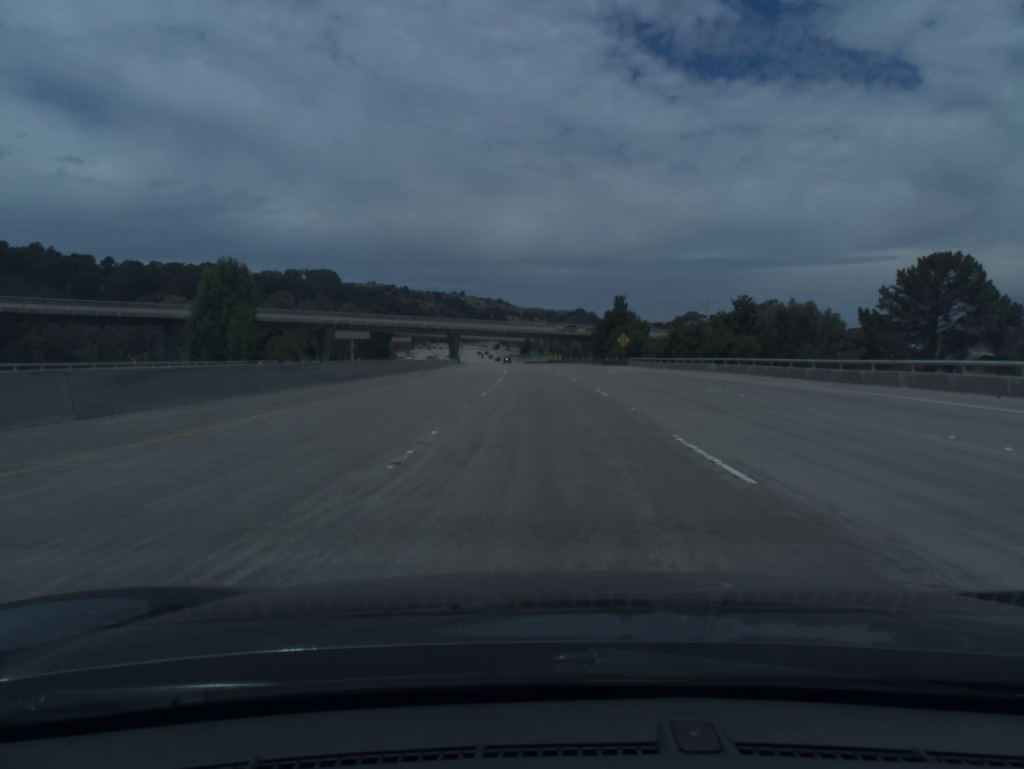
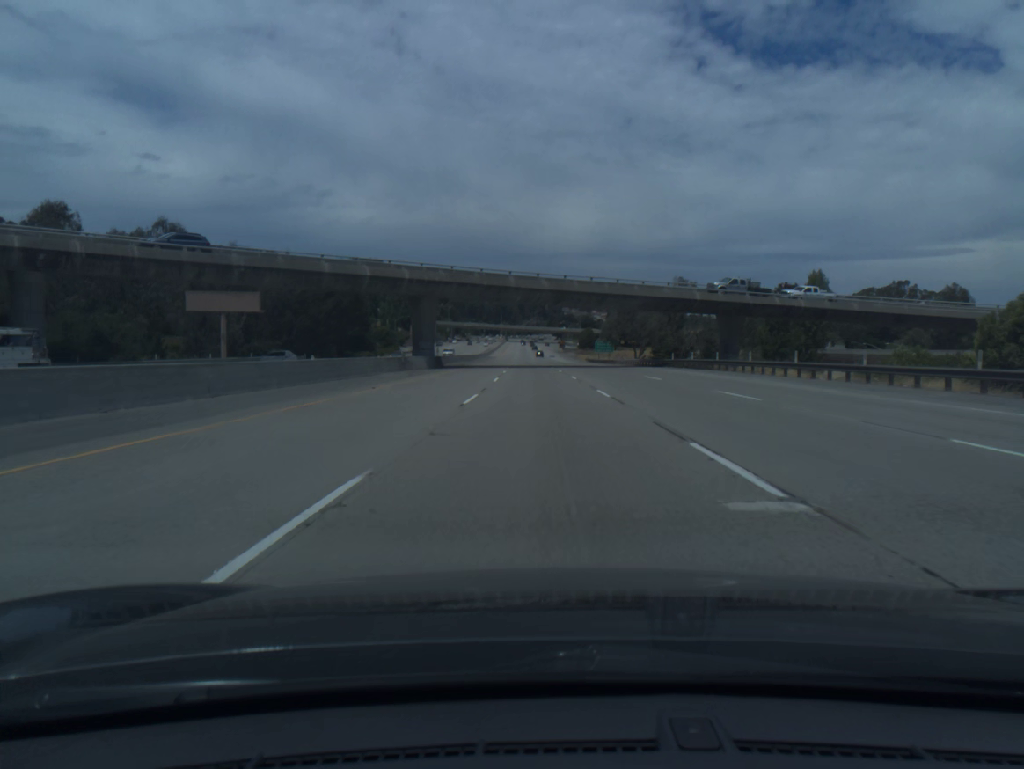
(-3.4, +96.4) m; -4°
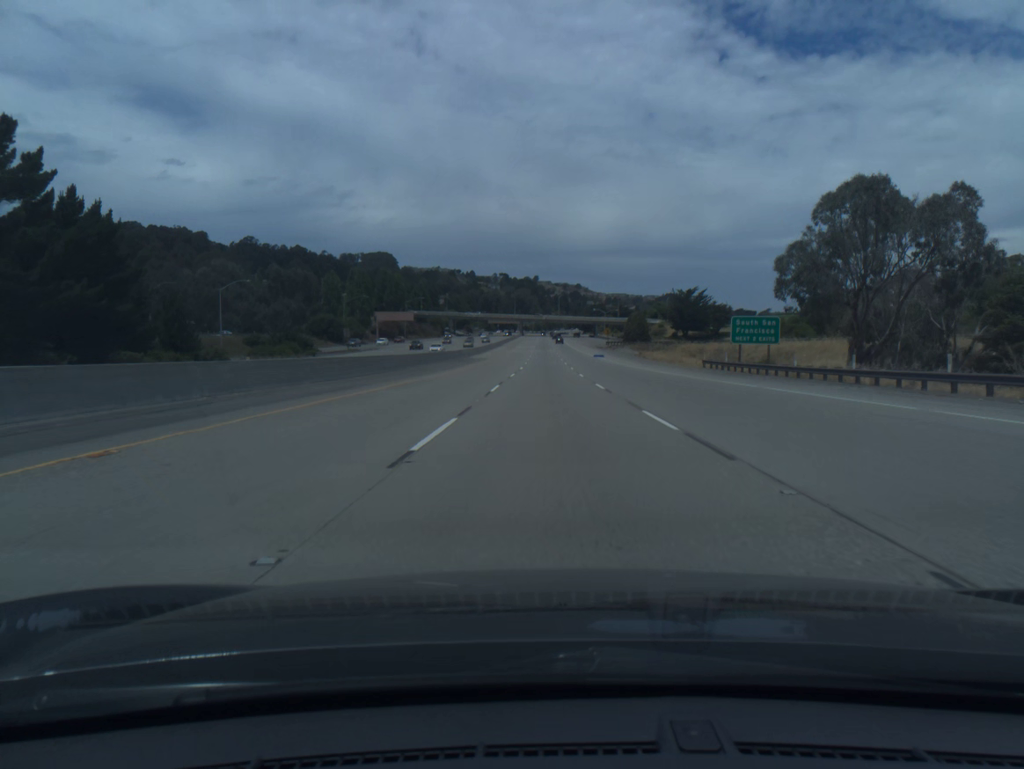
(-2.0, +96.4) m; -2°
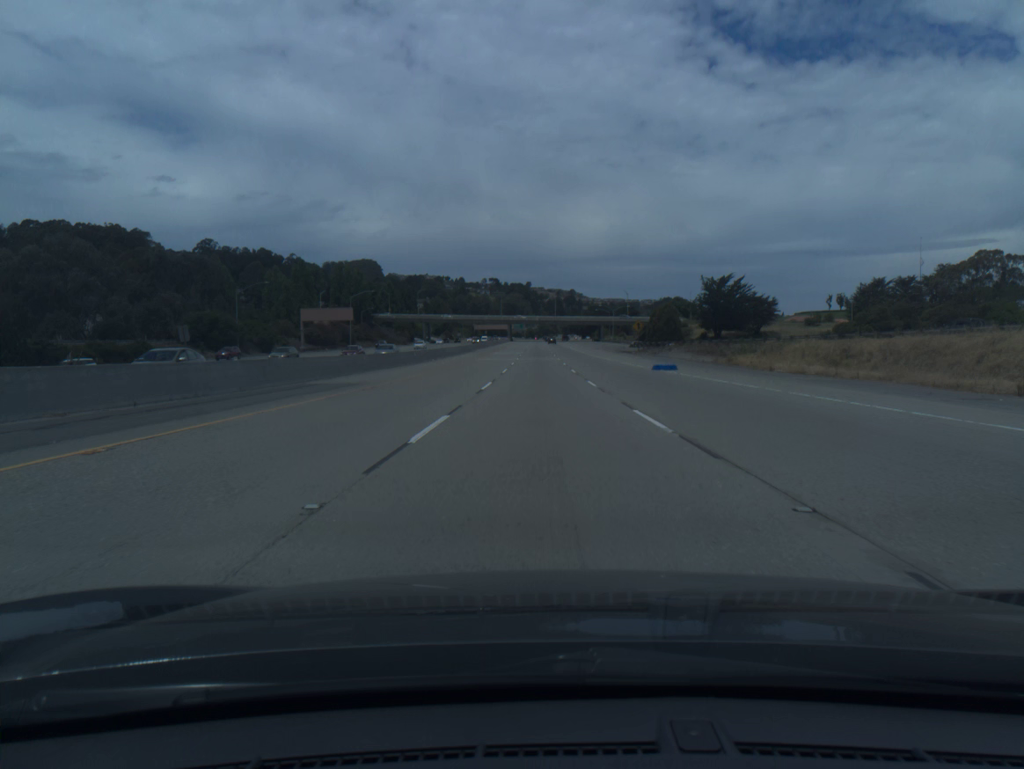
(+0.2, +58.0) m; 0°
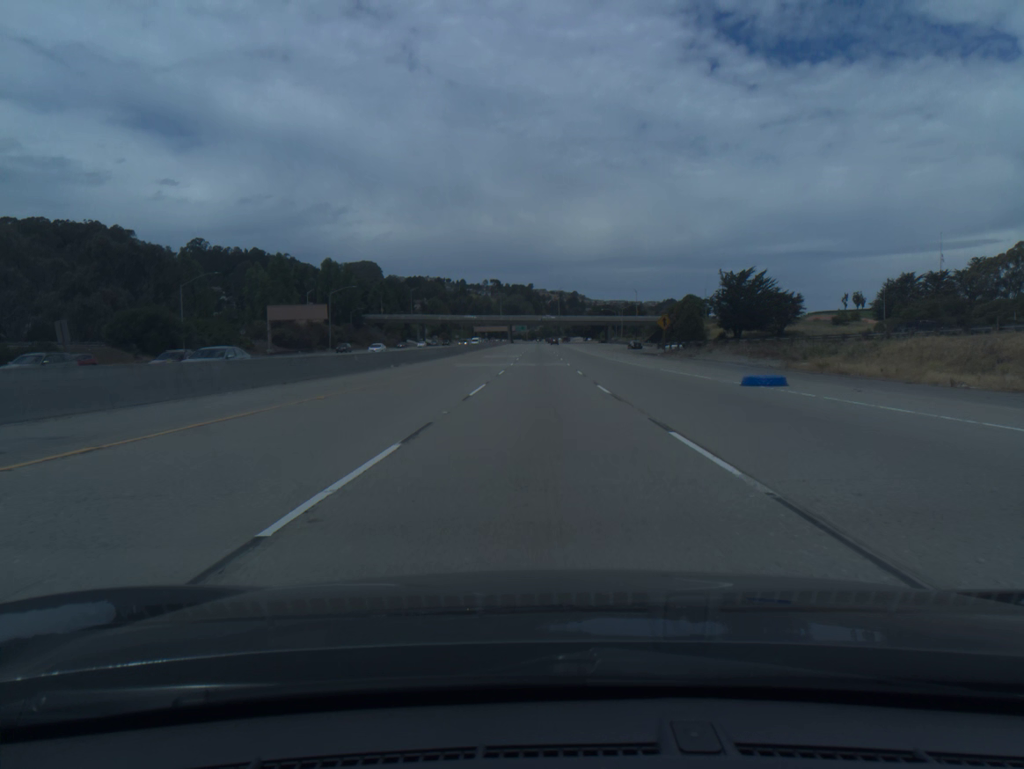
(0.0, +19.3) m; 0°
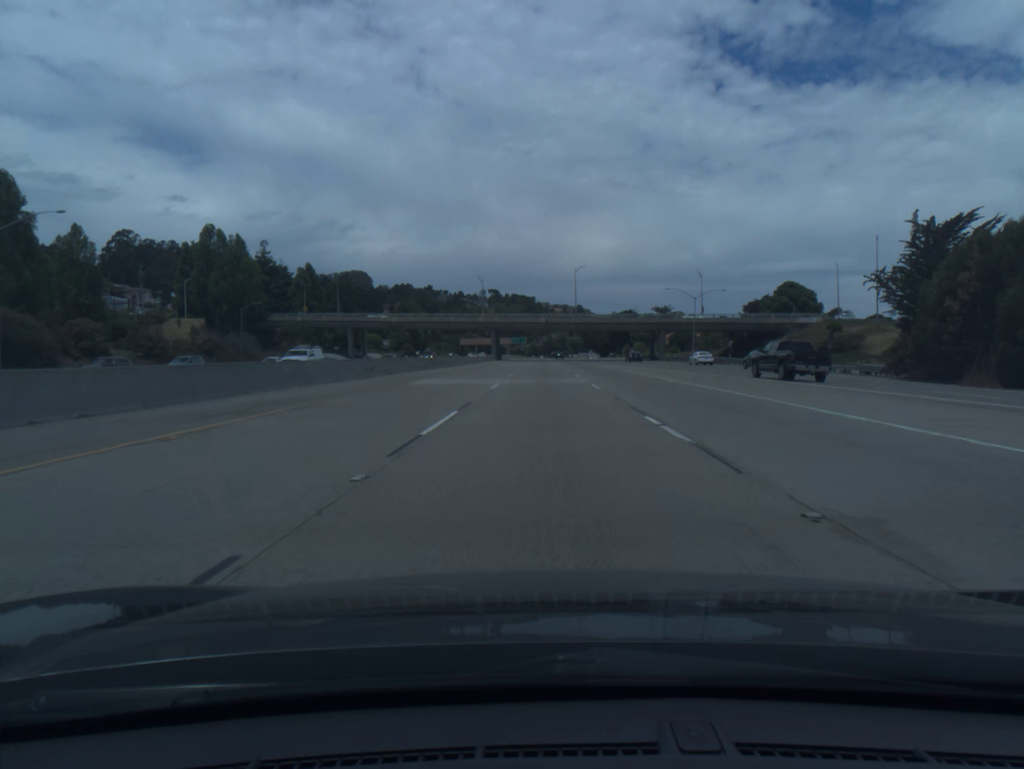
(-0.5, +95.6) m; 0°
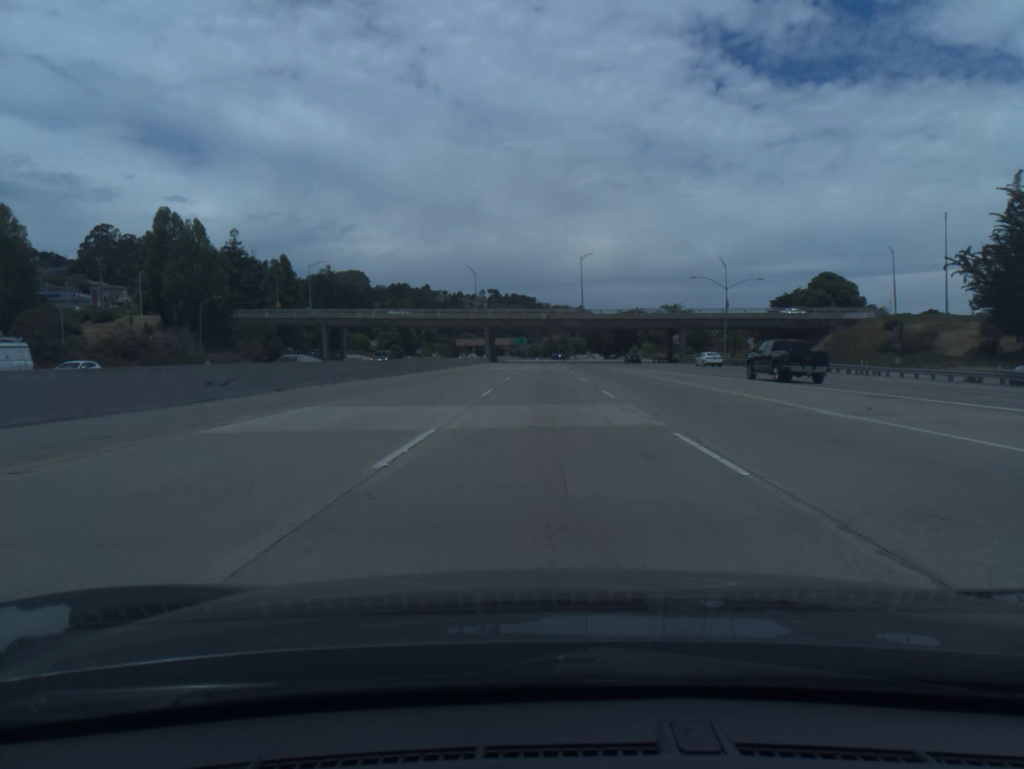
(0.0, +19.0) m; 0°
